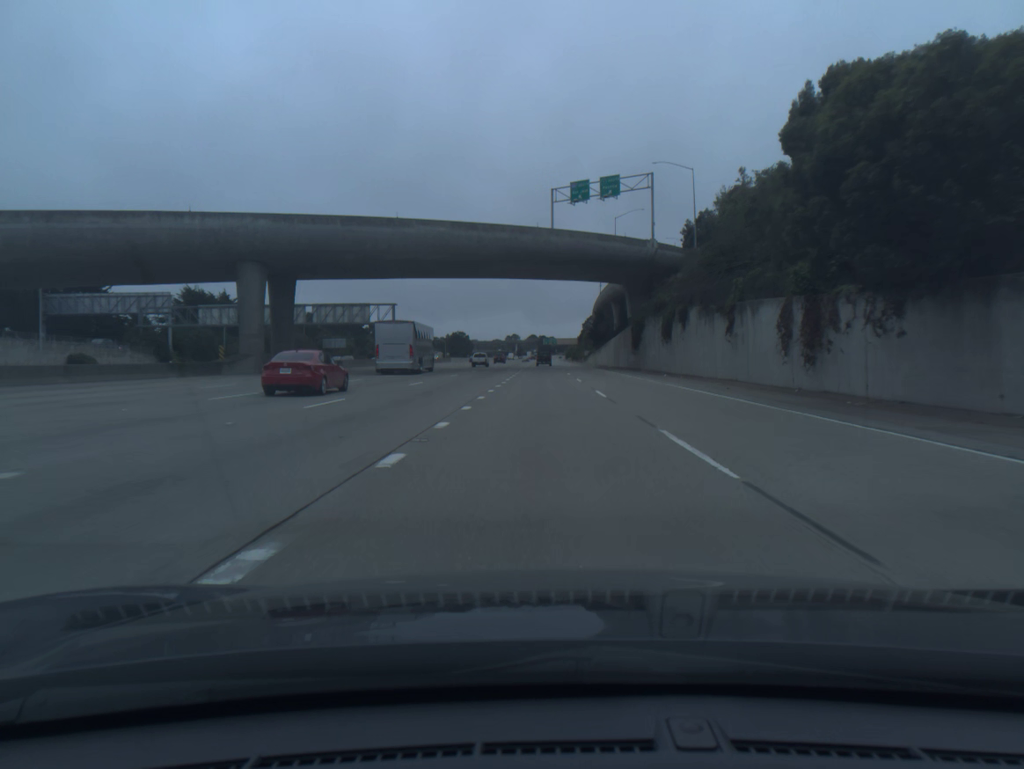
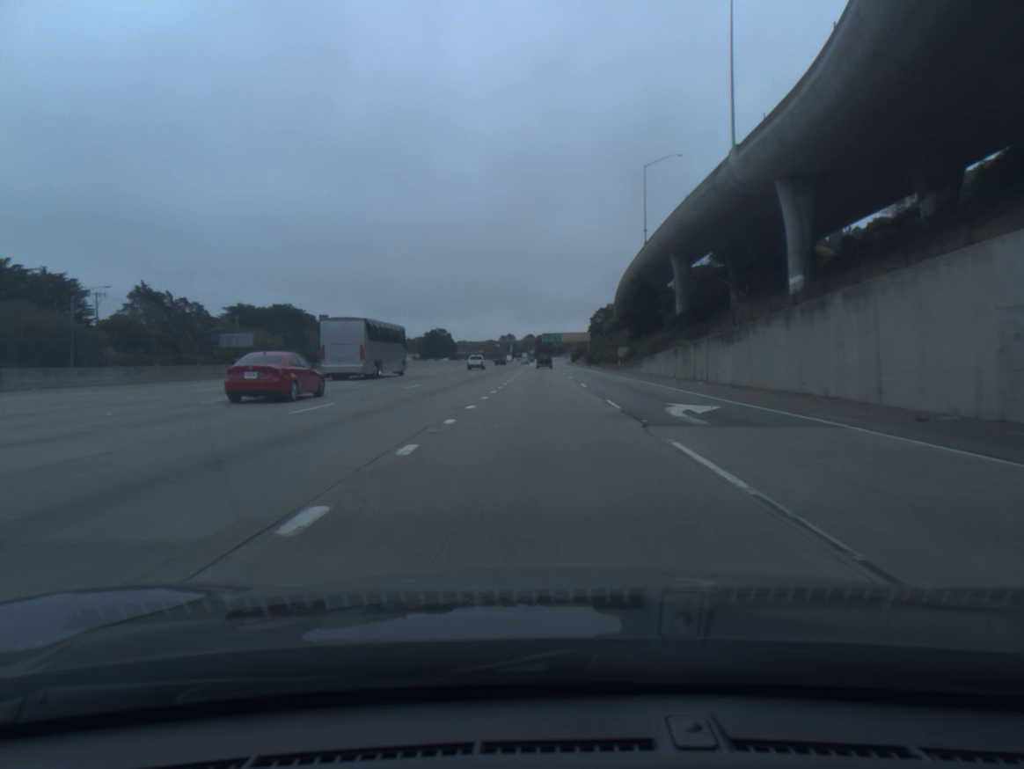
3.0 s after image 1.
(+0.3, +88.4) m; 0°
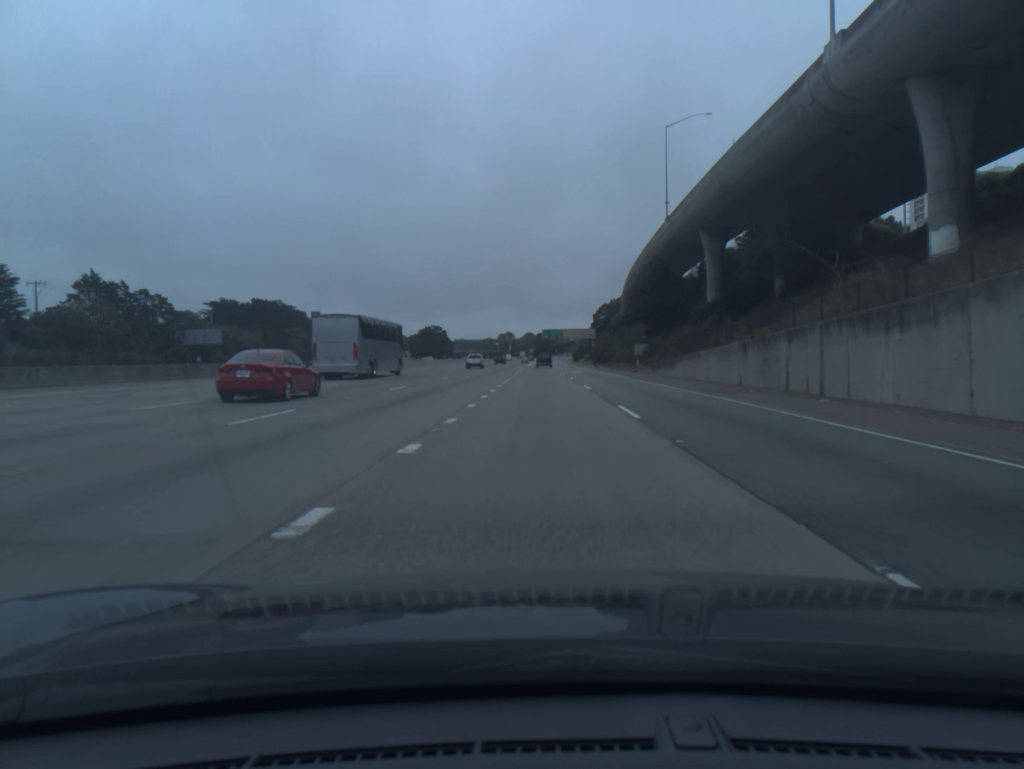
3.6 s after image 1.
(0.0, +18.0) m; 0°
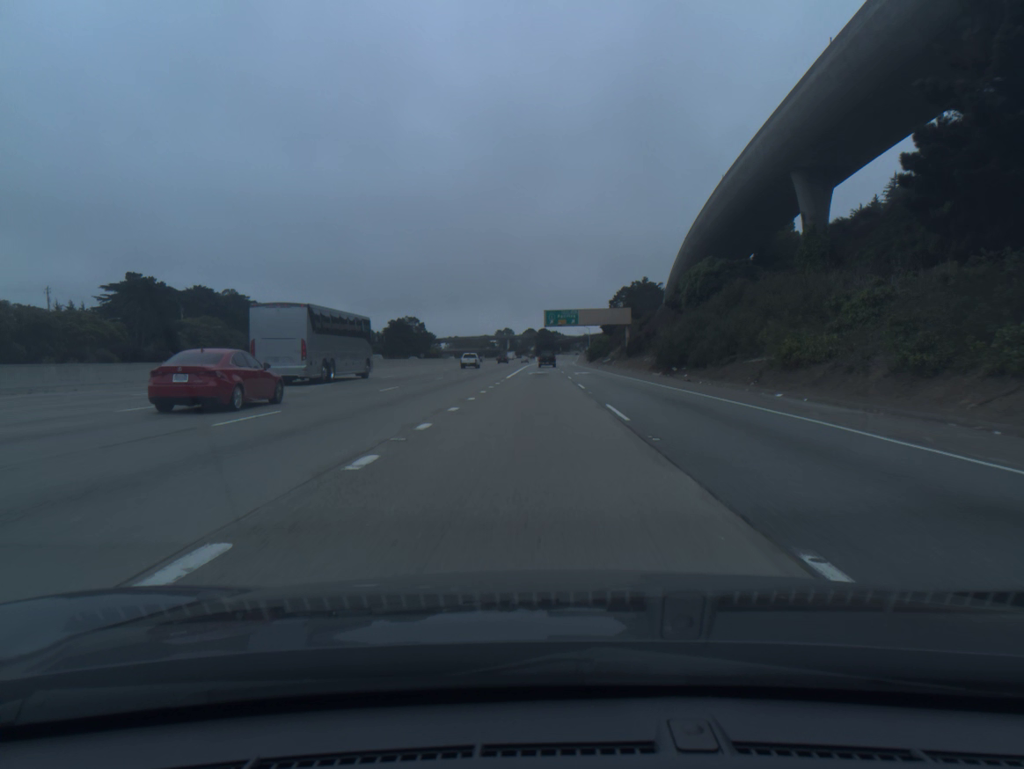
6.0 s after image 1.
(+0.3, +73.0) m; 0°
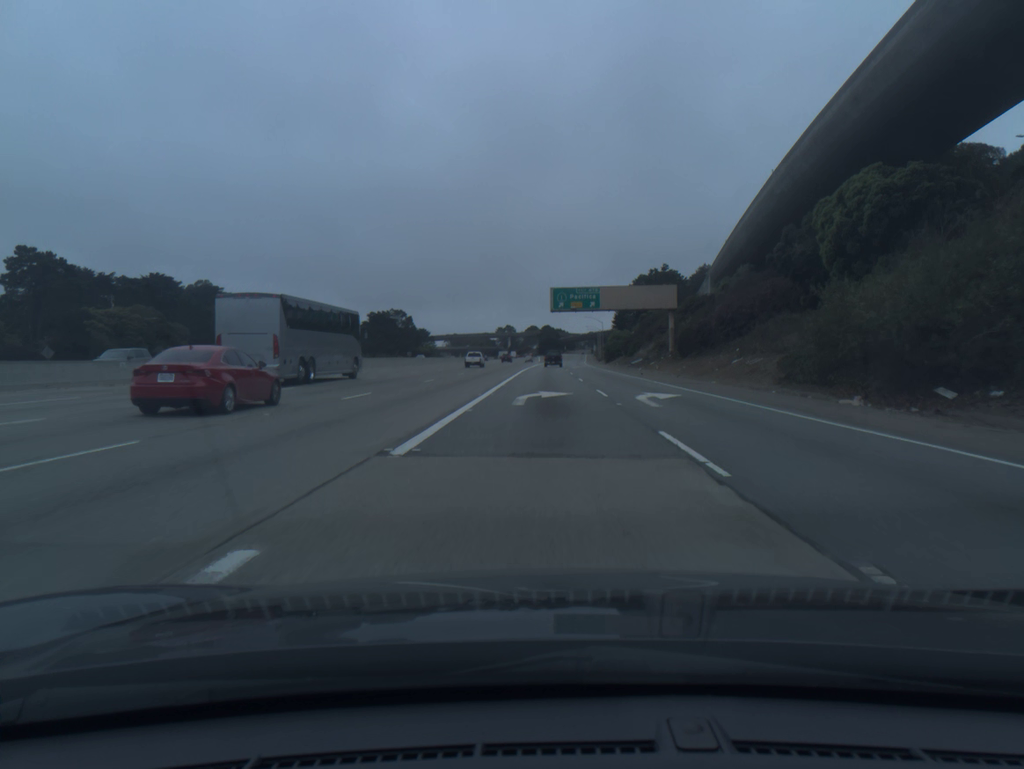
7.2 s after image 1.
(-0.2, +36.1) m; 0°
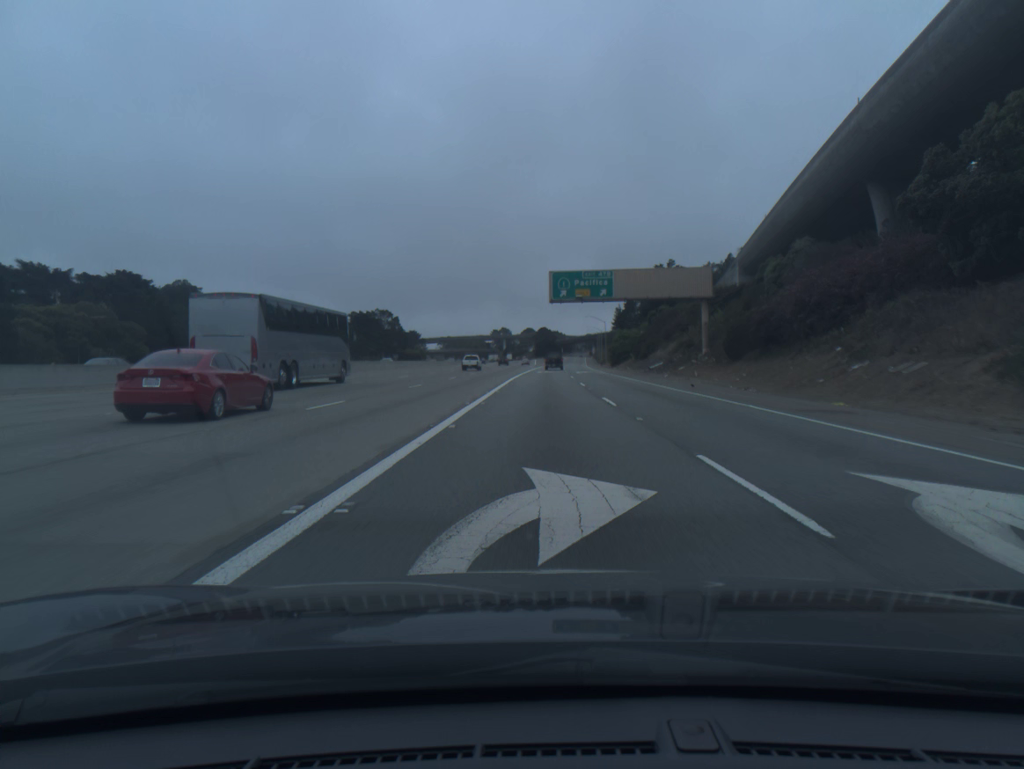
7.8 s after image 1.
(0.0, +17.9) m; 0°
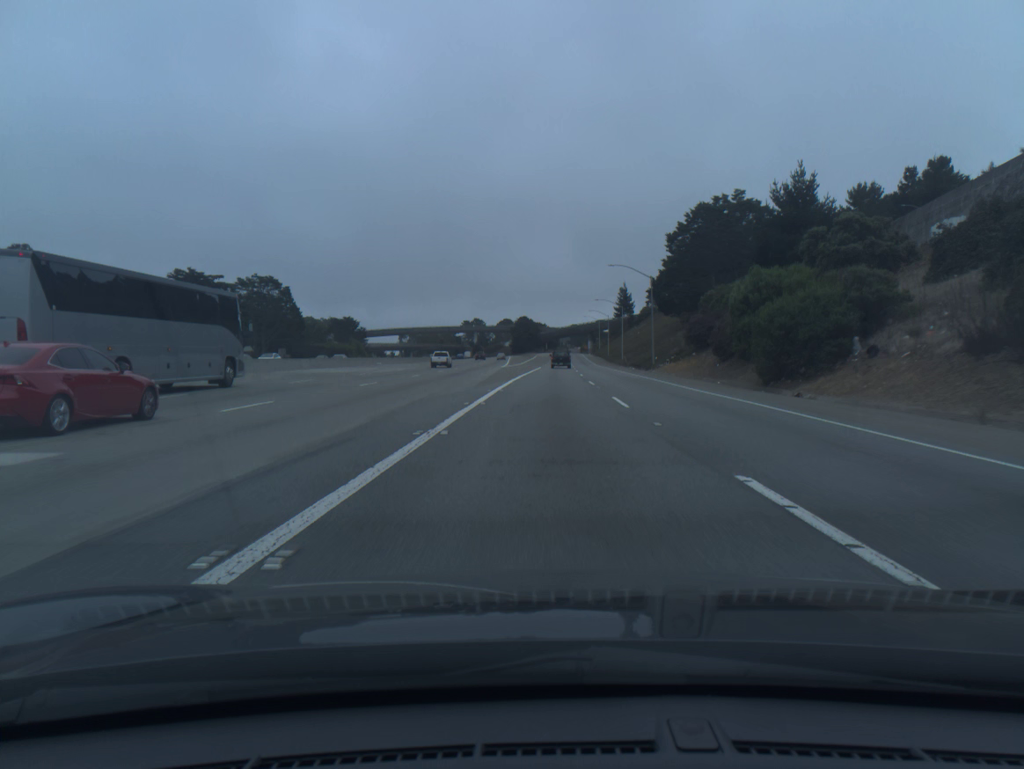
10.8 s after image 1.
(+1.0, +89.7) m; +1°
